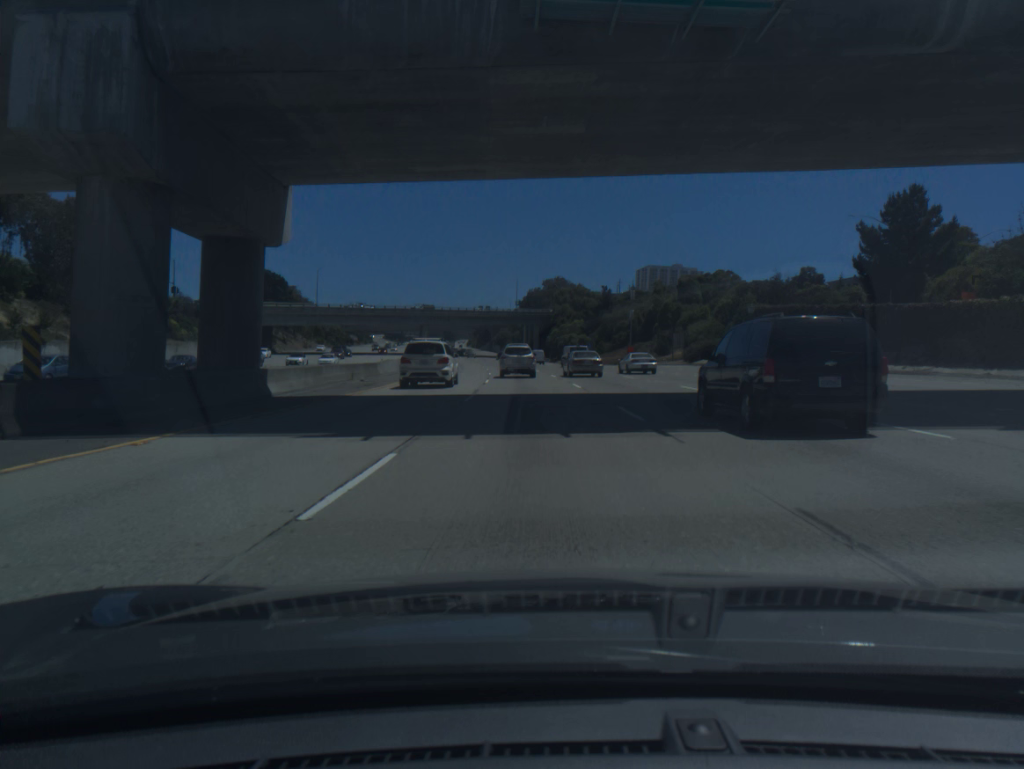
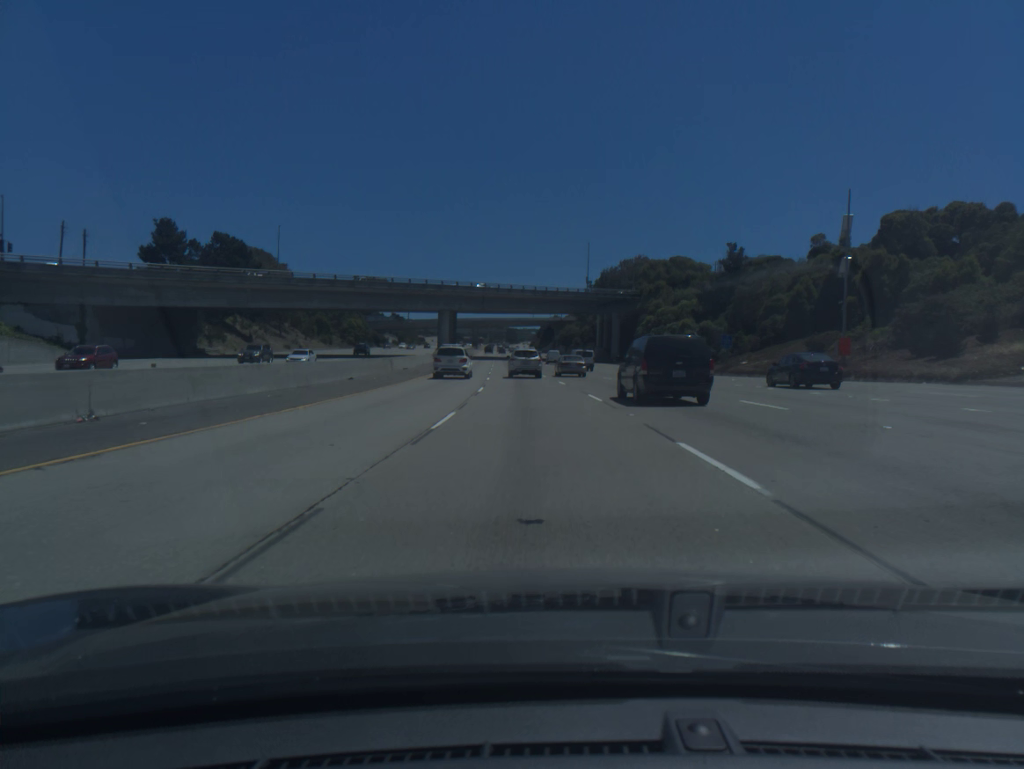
(-3.0, +65.7) m; -5°
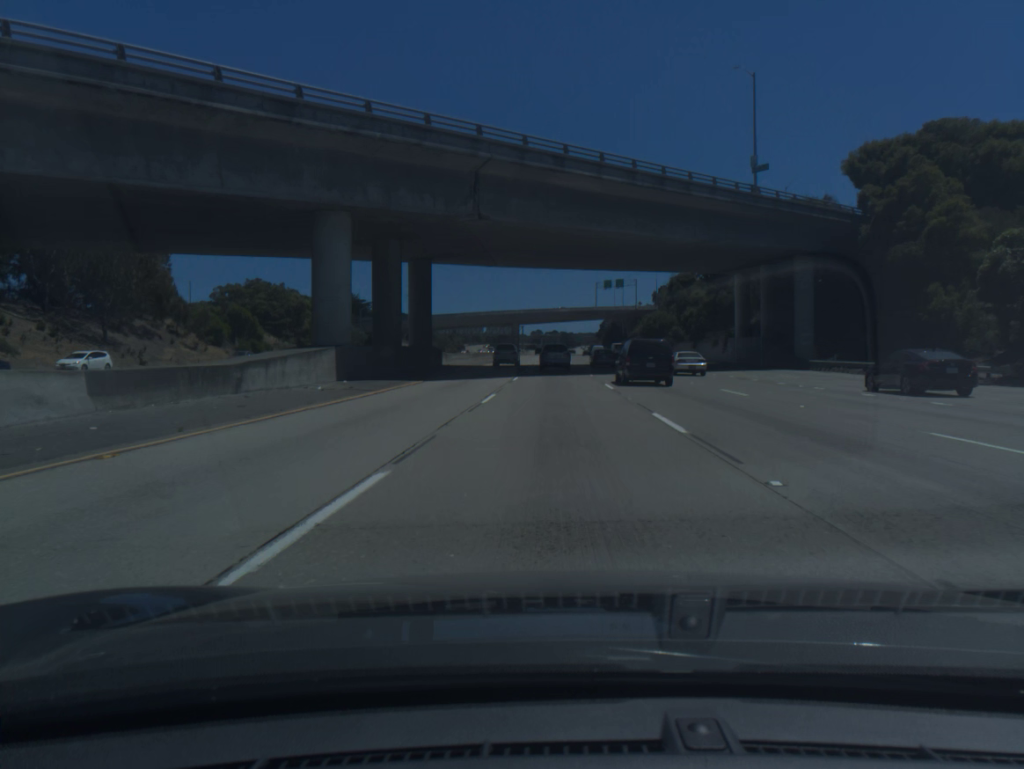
(-3.8, +82.3) m; -4°
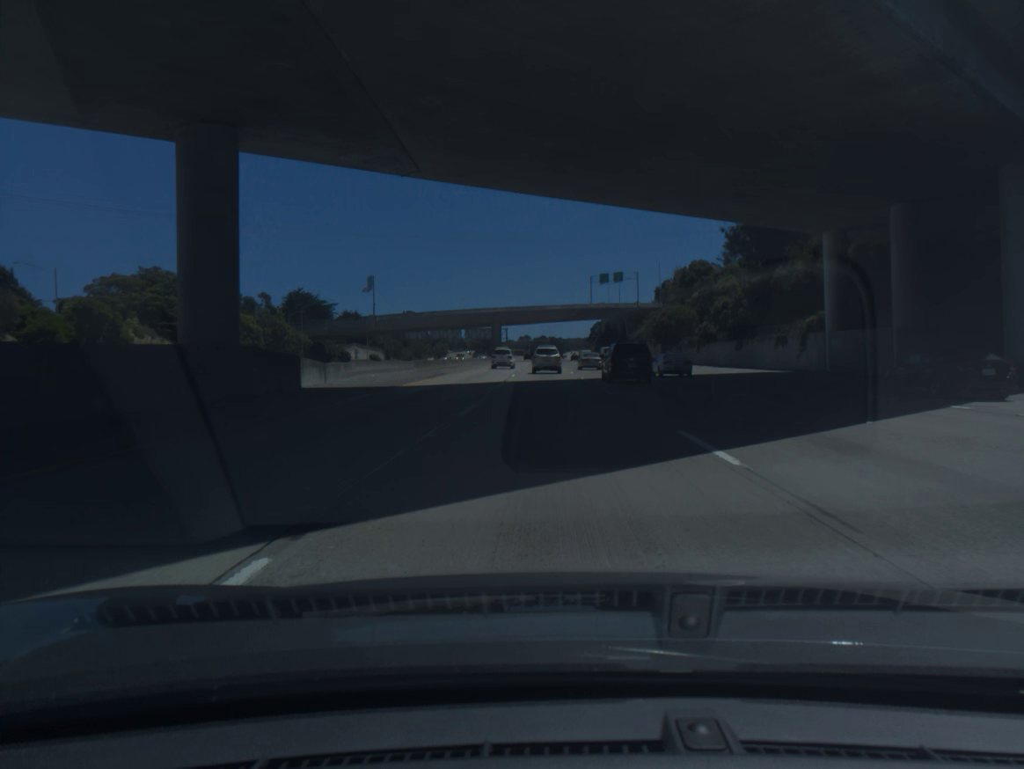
(+0.2, +33.0) m; +1°
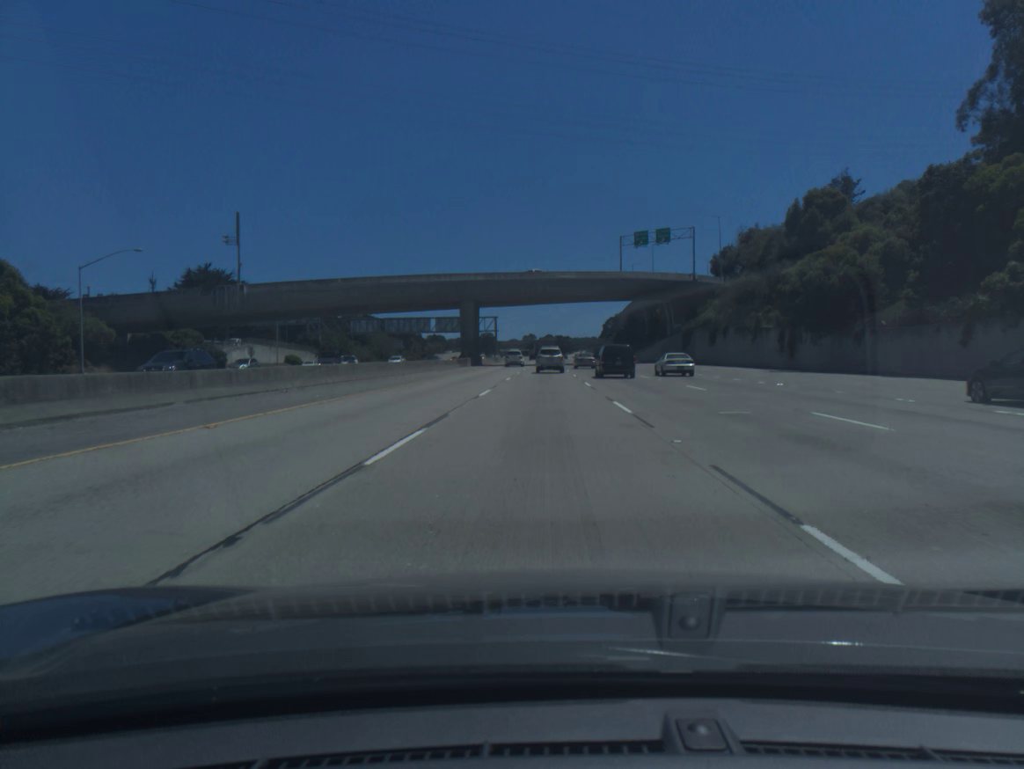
(-0.1, +65.4) m; 0°
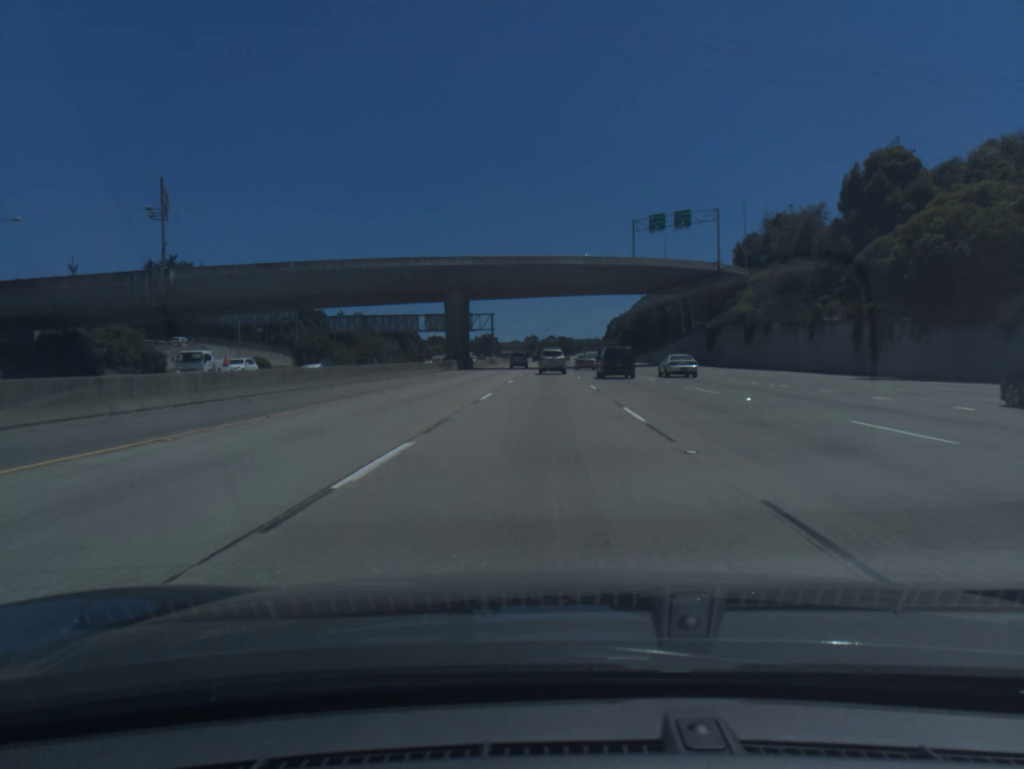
(0.0, +16.2) m; 0°
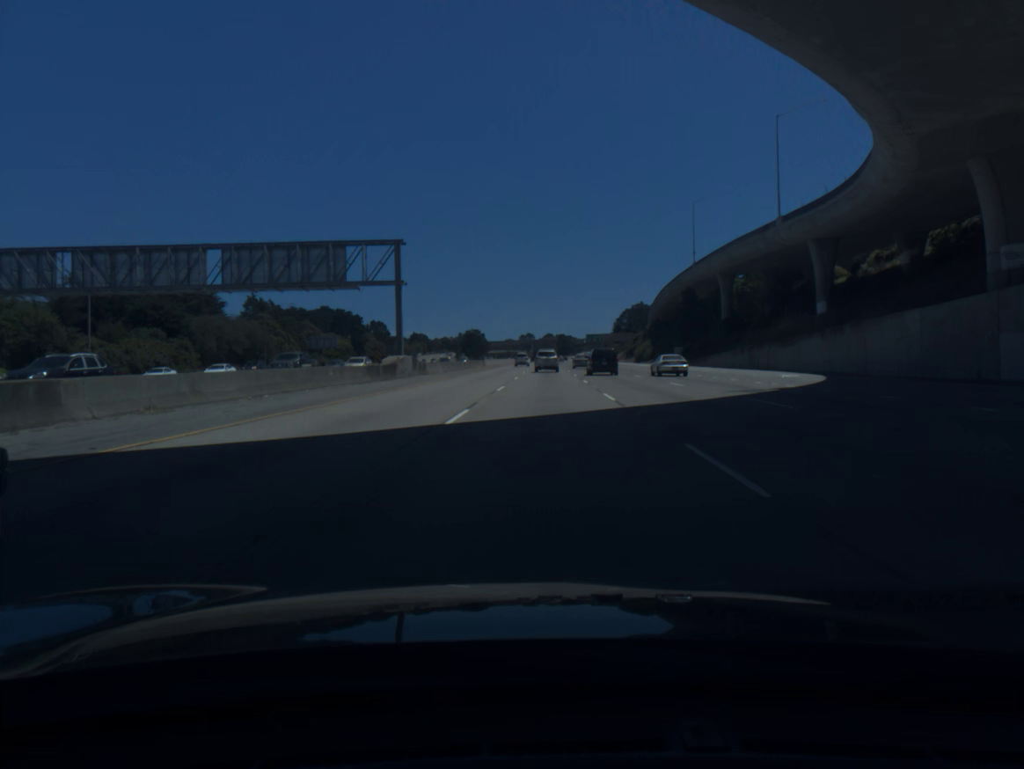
(+0.1, +81.1) m; 0°
